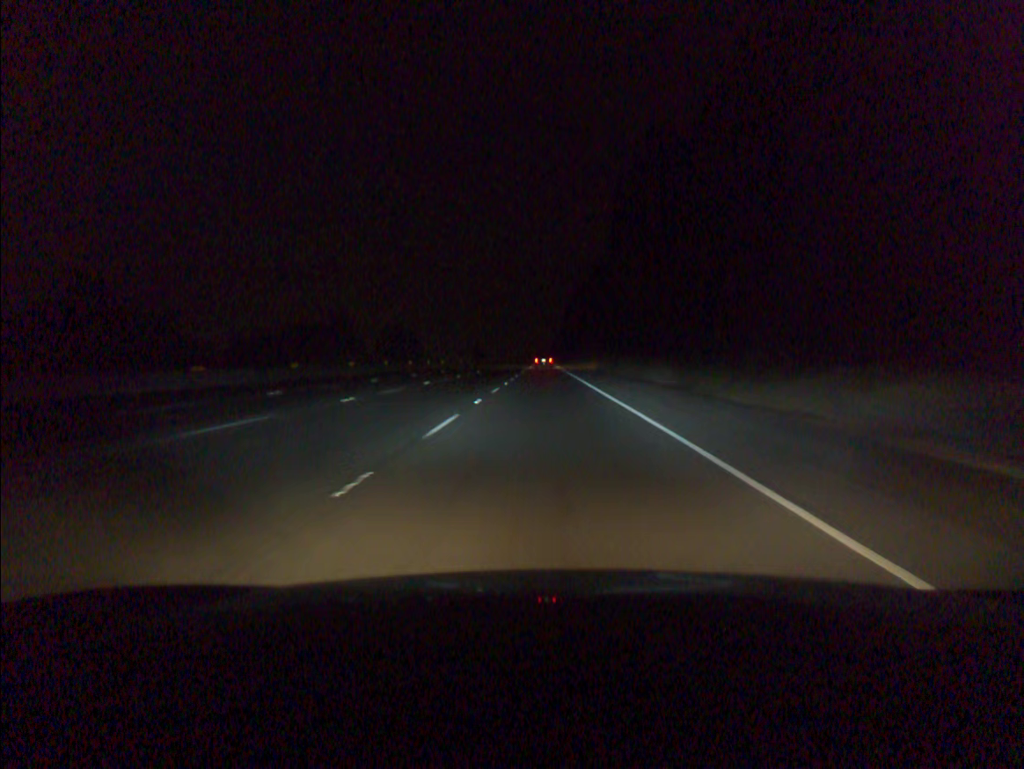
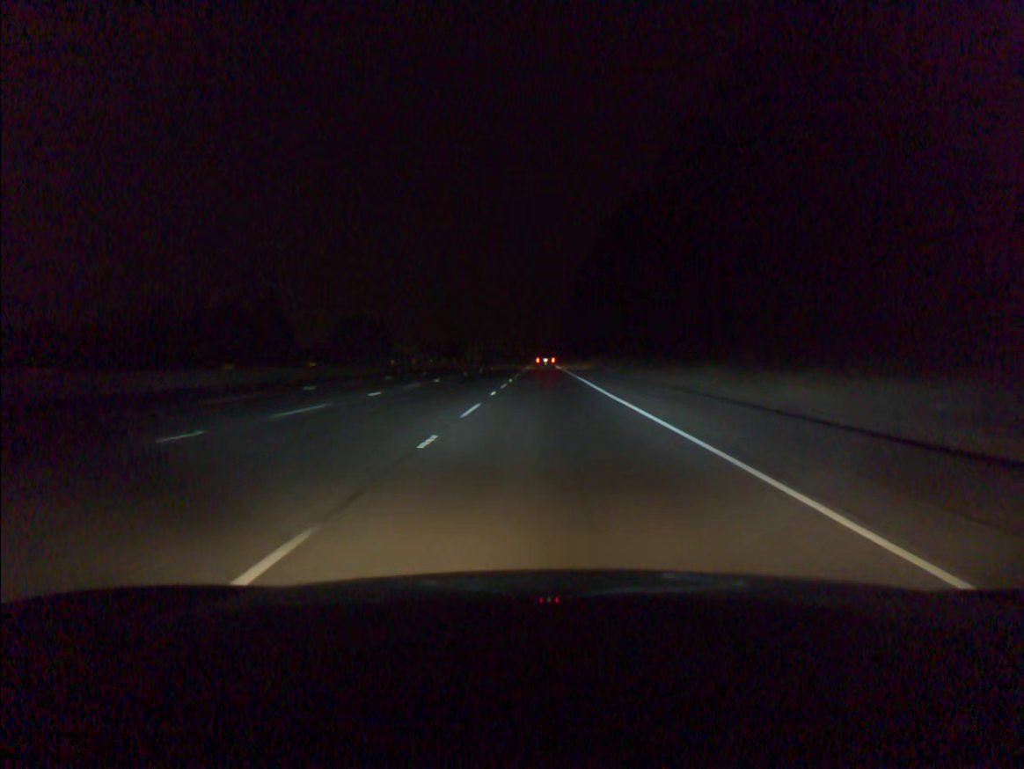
(0.0, +69.5) m; 0°
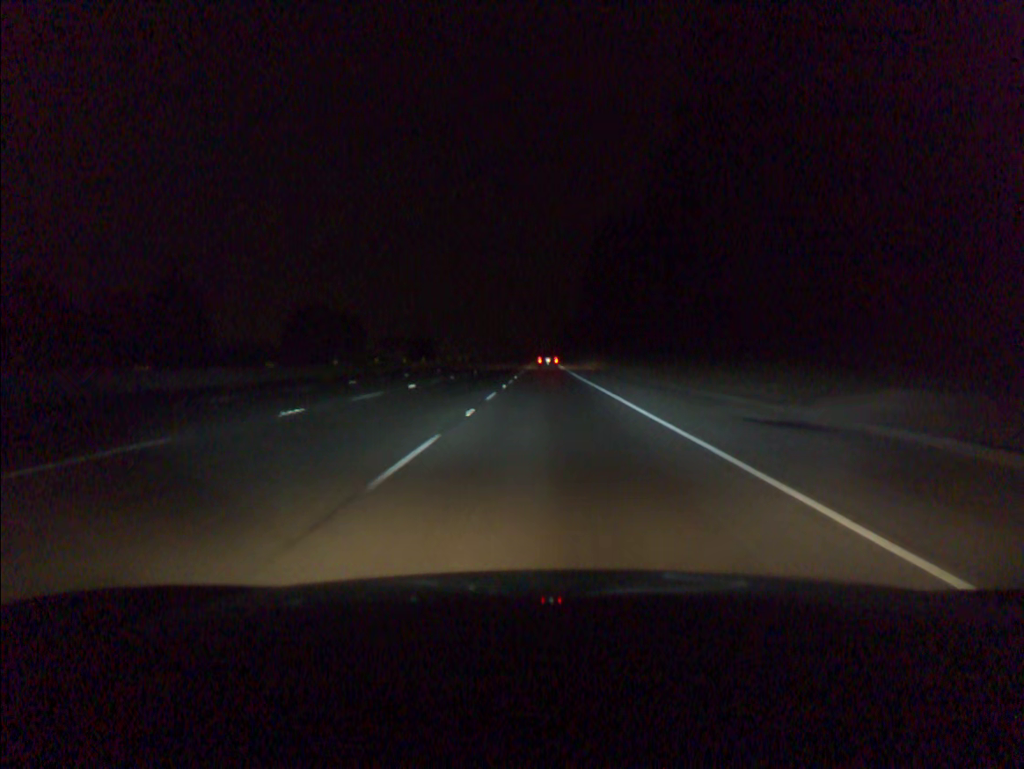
(0.0, +52.4) m; 0°
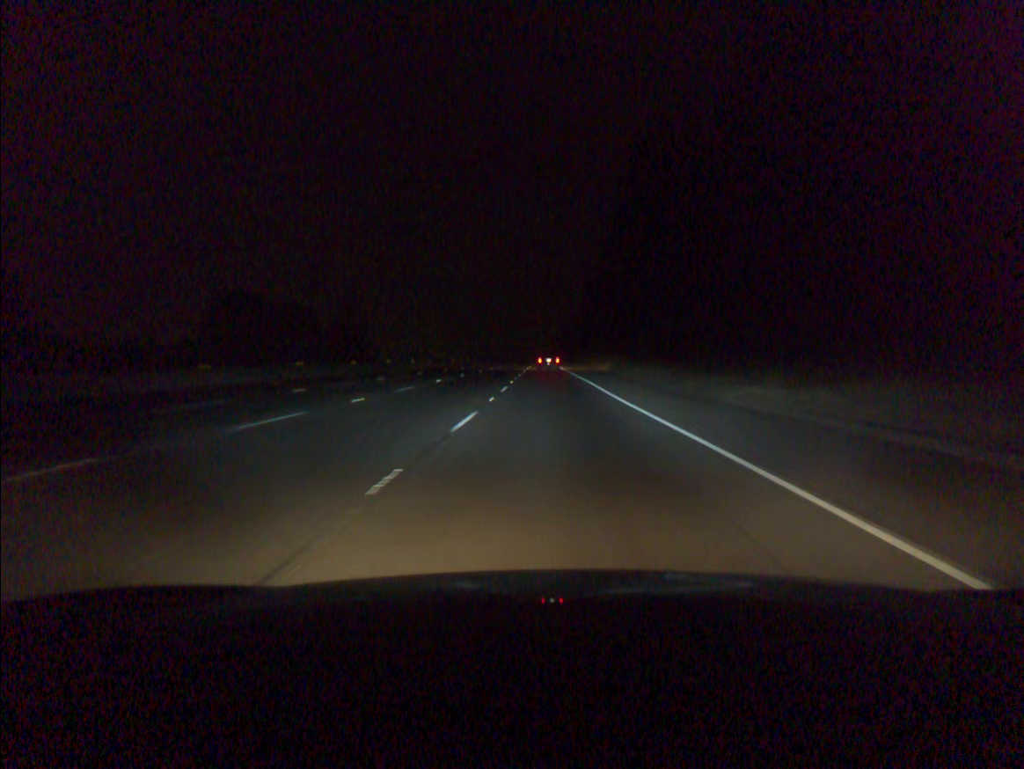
(0.0, +52.5) m; 0°
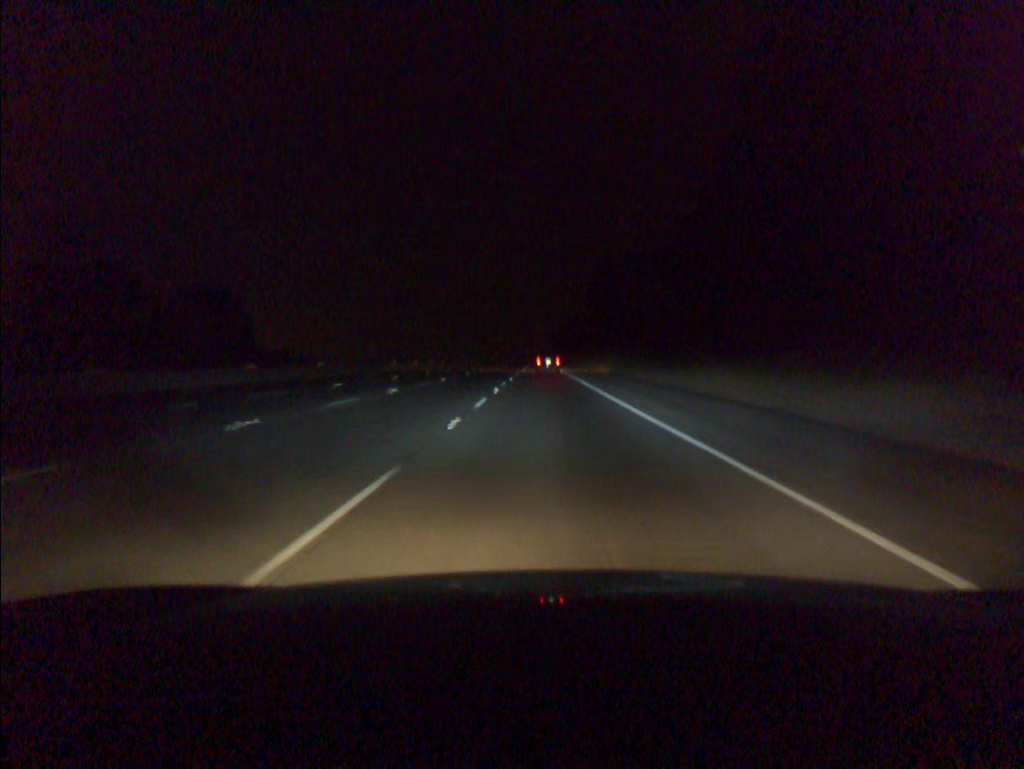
(+0.1, +52.5) m; 0°
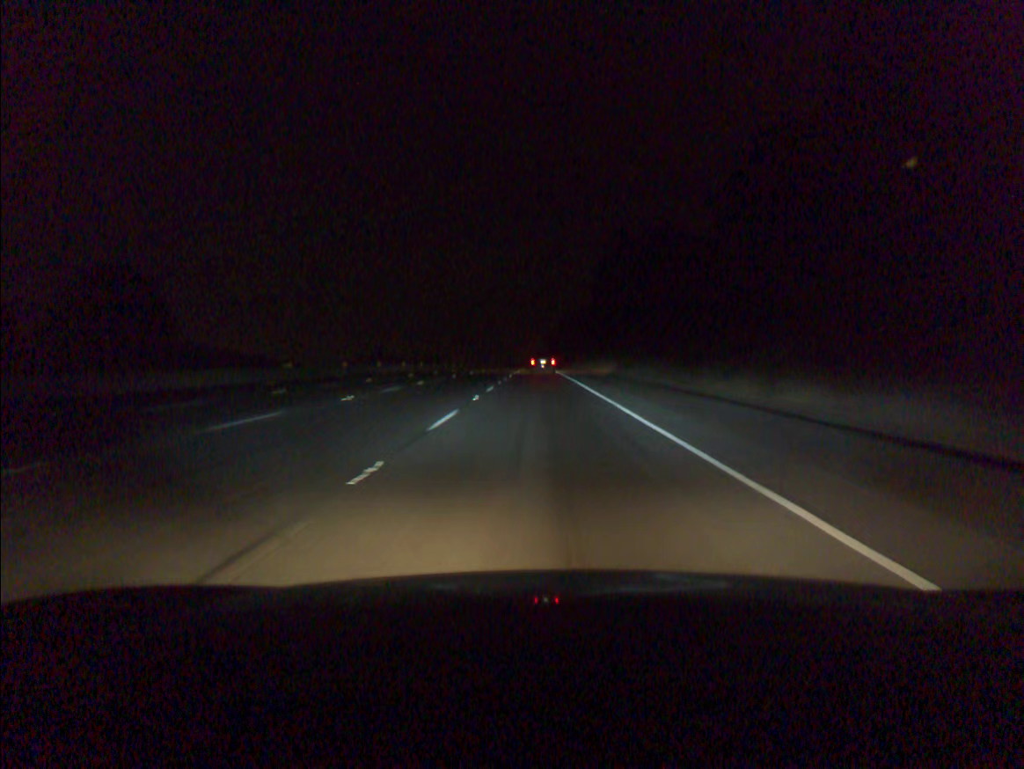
(+0.1, +35.0) m; 0°
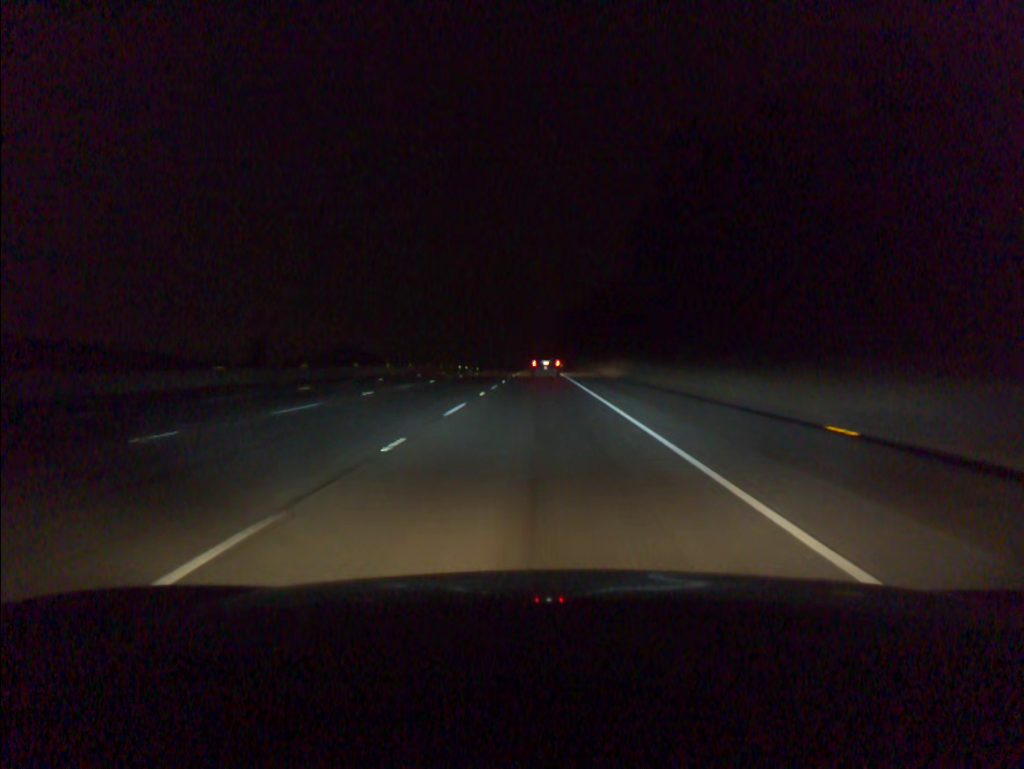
(-0.3, +70.0) m; 0°
